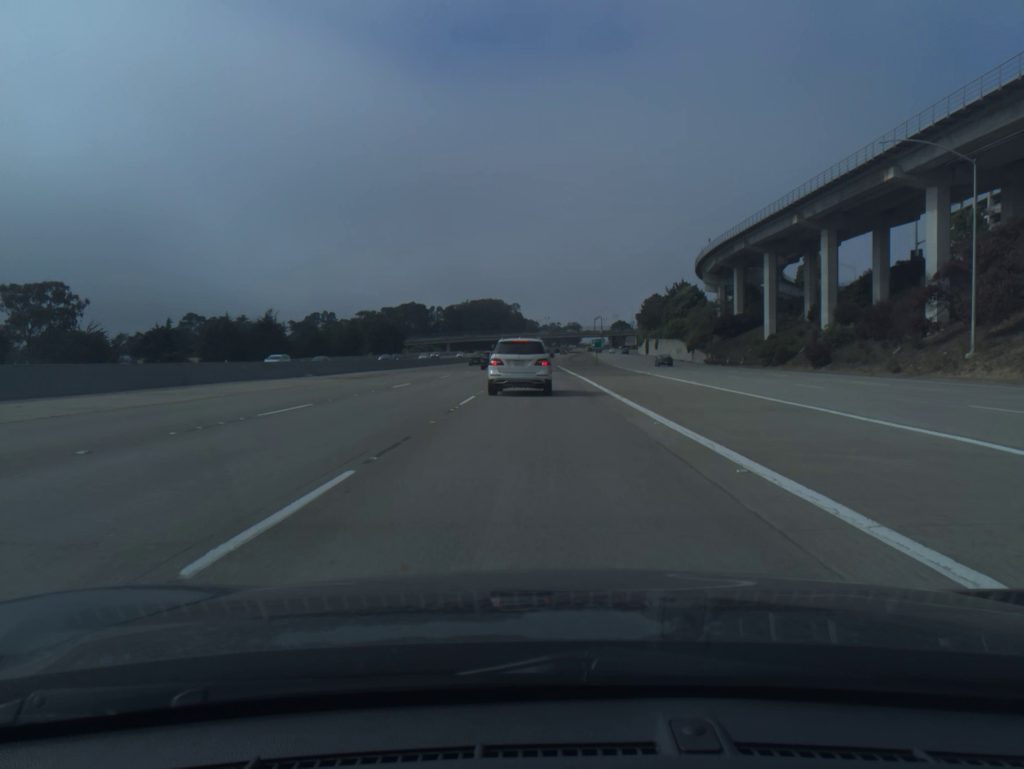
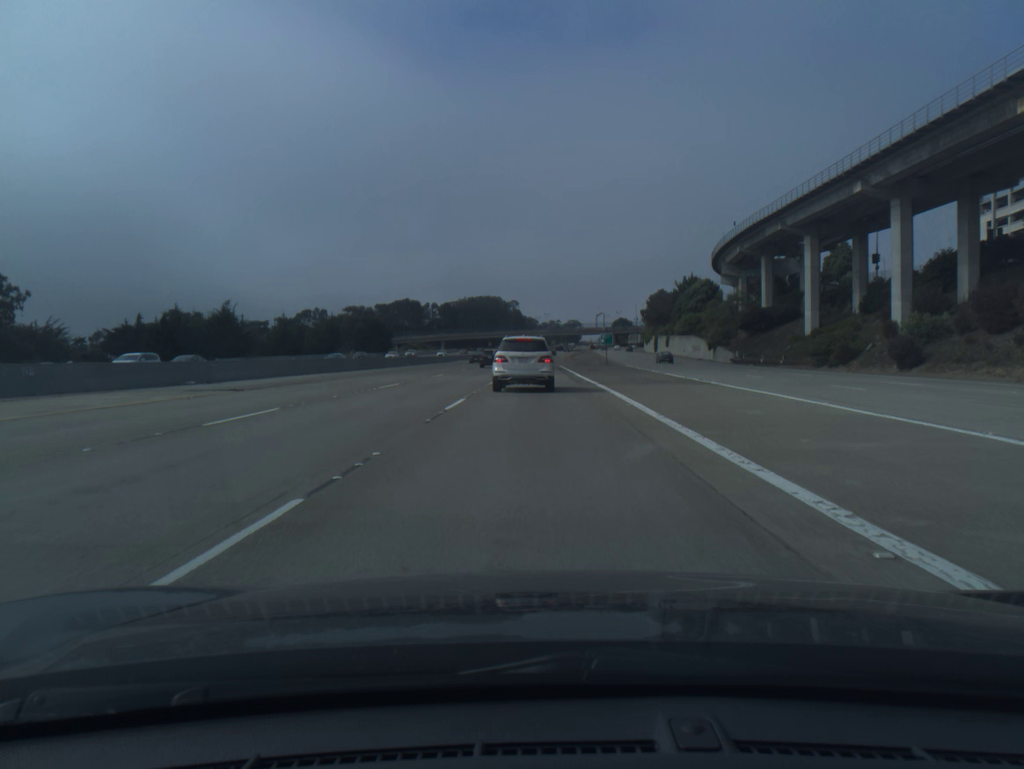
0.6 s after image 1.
(0.0, +16.7) m; 0°
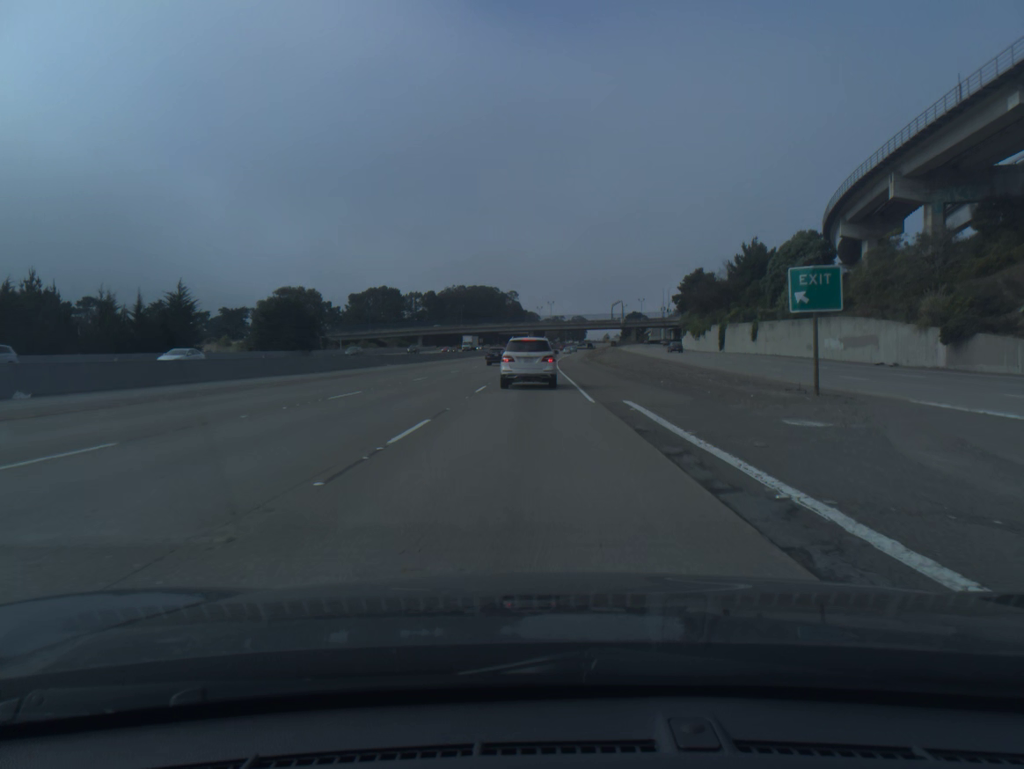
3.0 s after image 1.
(-0.1, +64.8) m; 0°
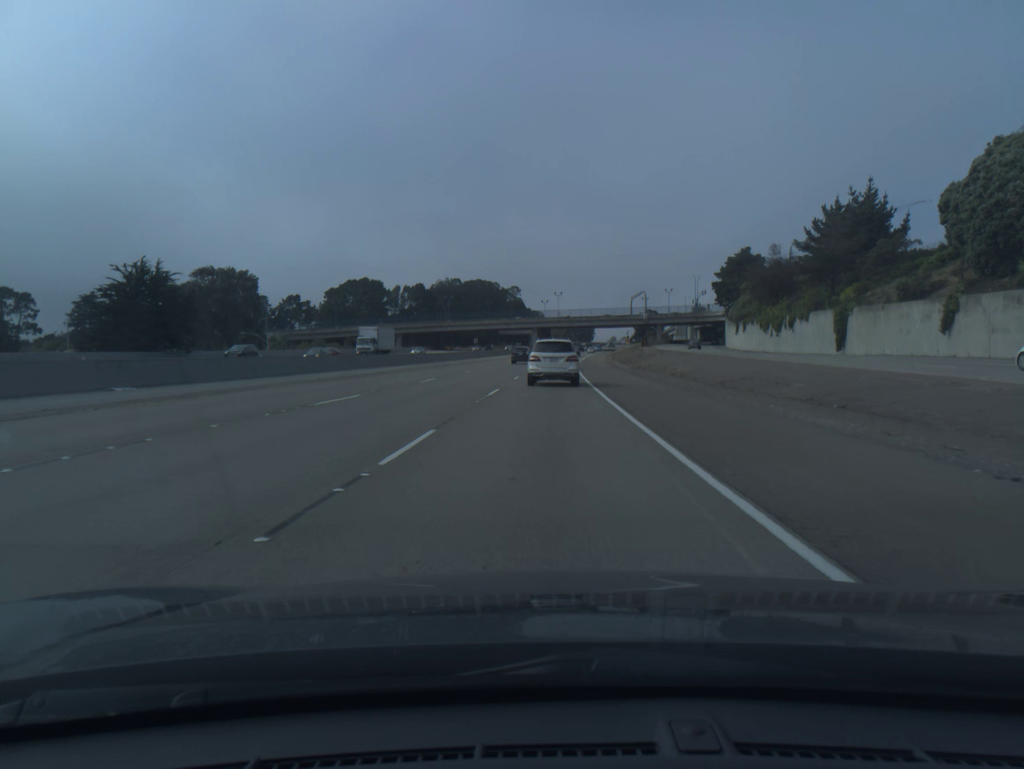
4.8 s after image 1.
(-0.2, +45.9) m; 0°
